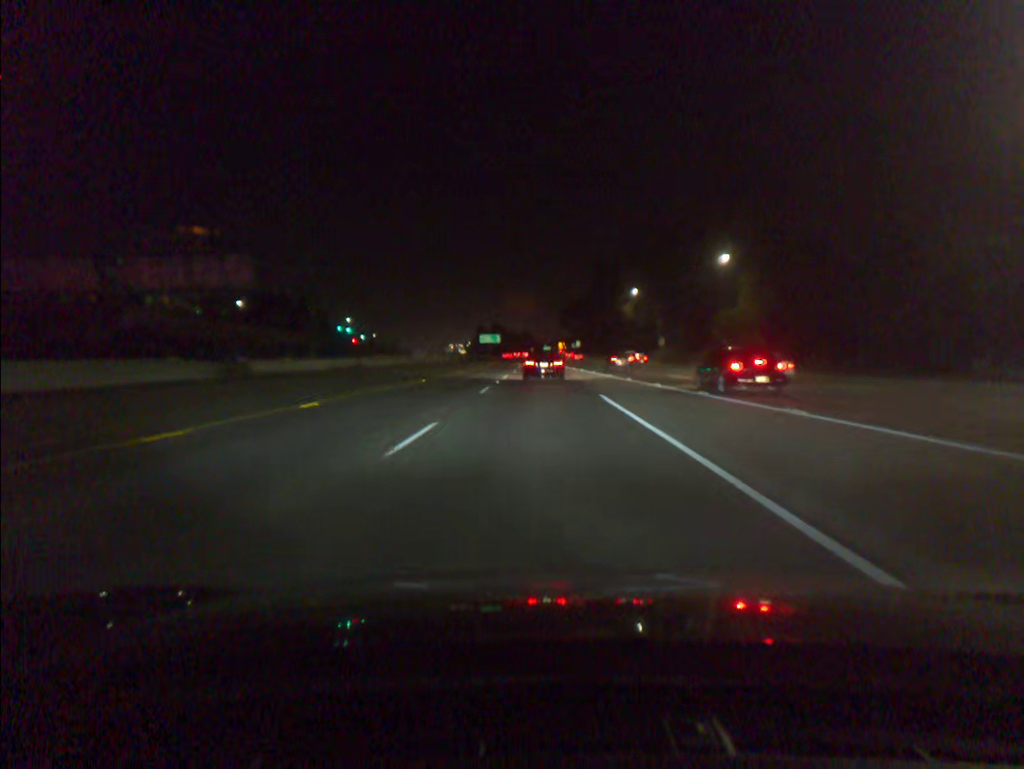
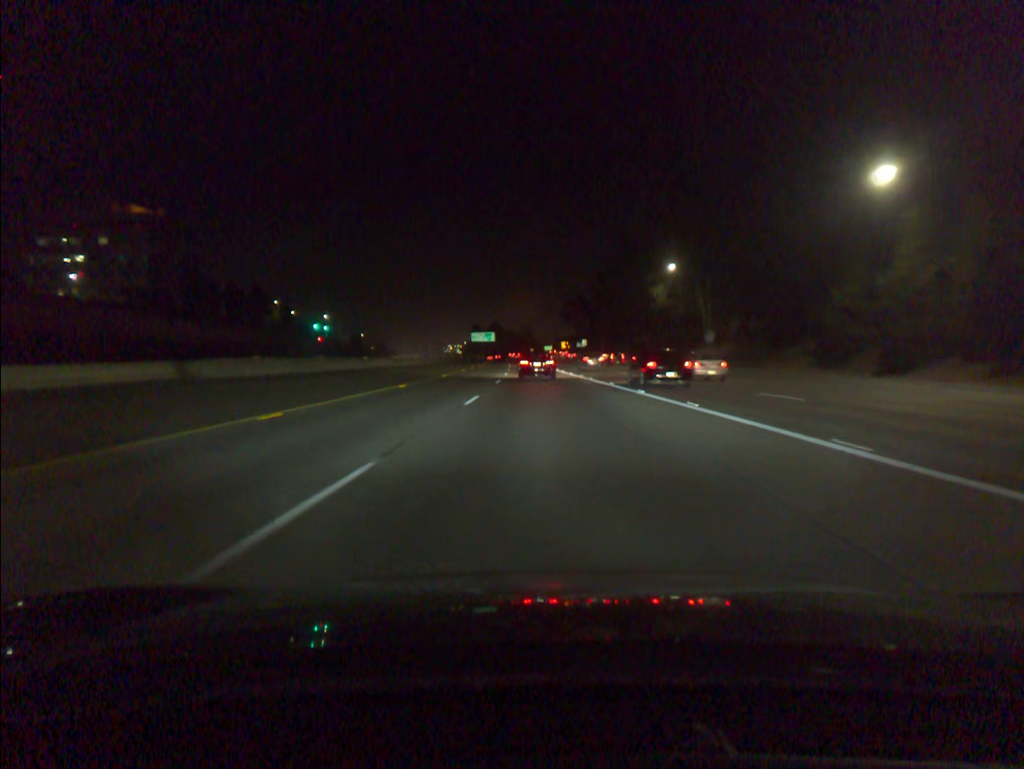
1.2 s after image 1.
(0.0, +34.6) m; 0°
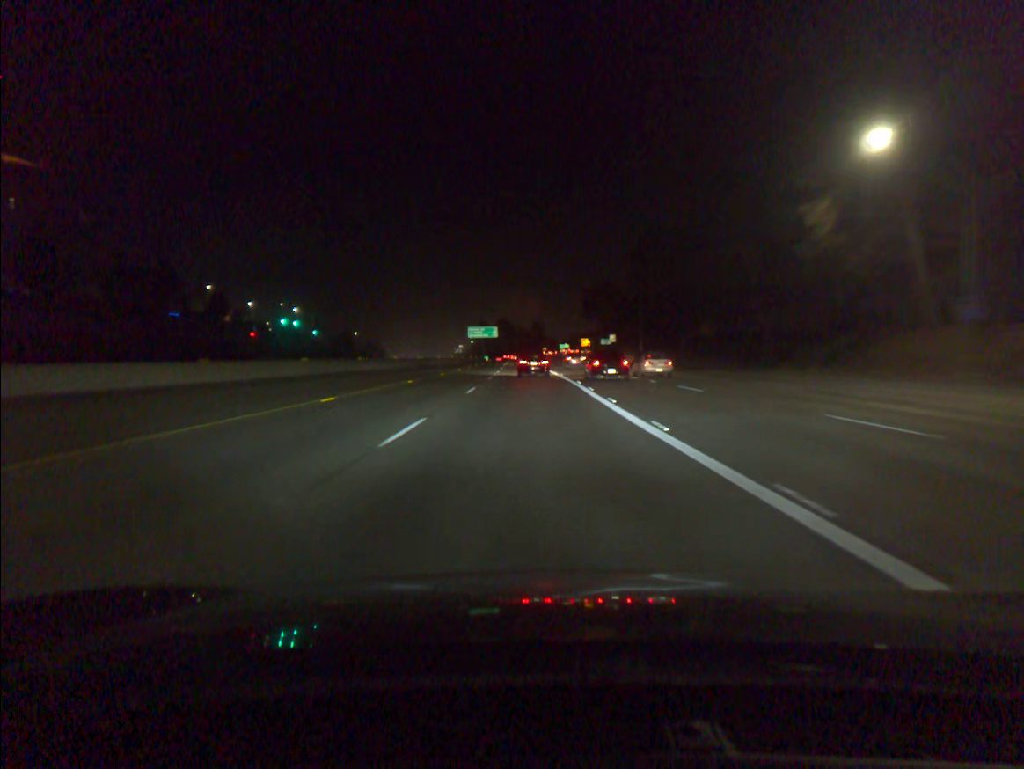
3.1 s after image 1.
(-0.3, +52.4) m; -1°
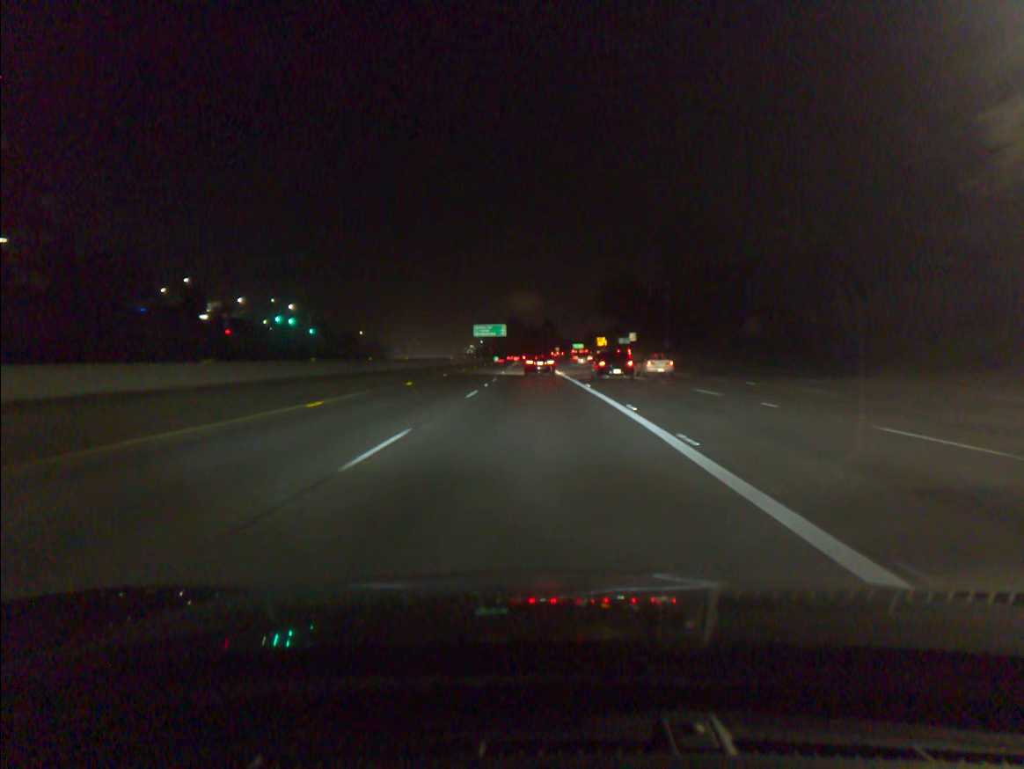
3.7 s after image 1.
(-0.1, +16.6) m; -1°
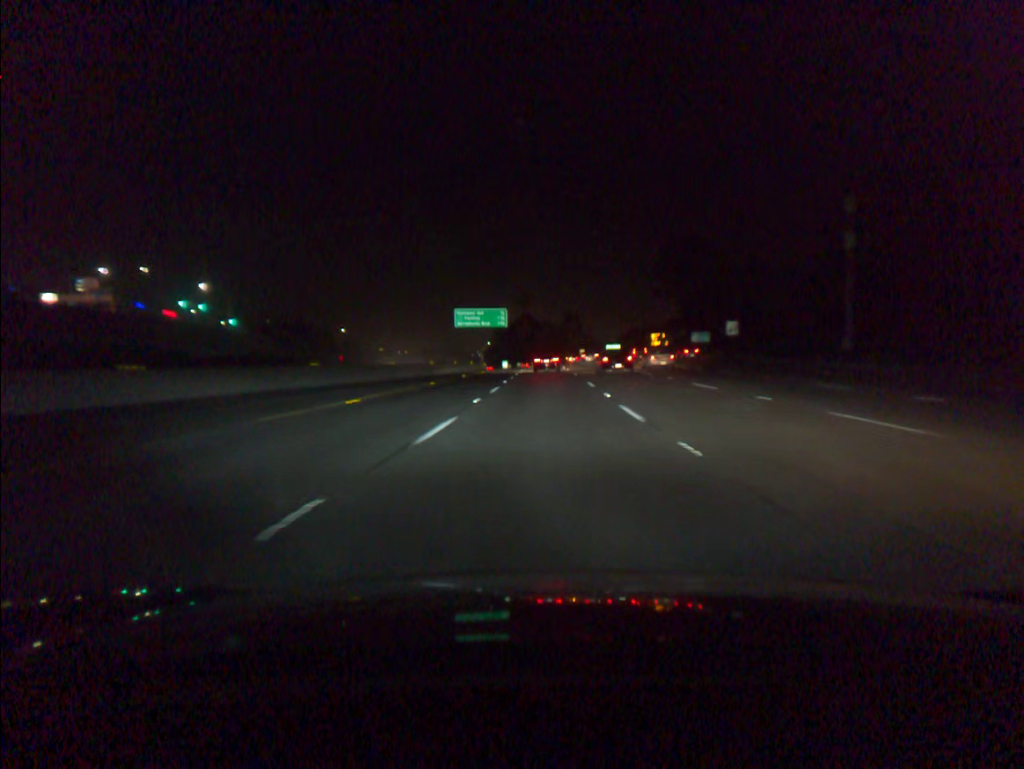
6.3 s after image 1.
(-1.1, +71.0) m; -1°
